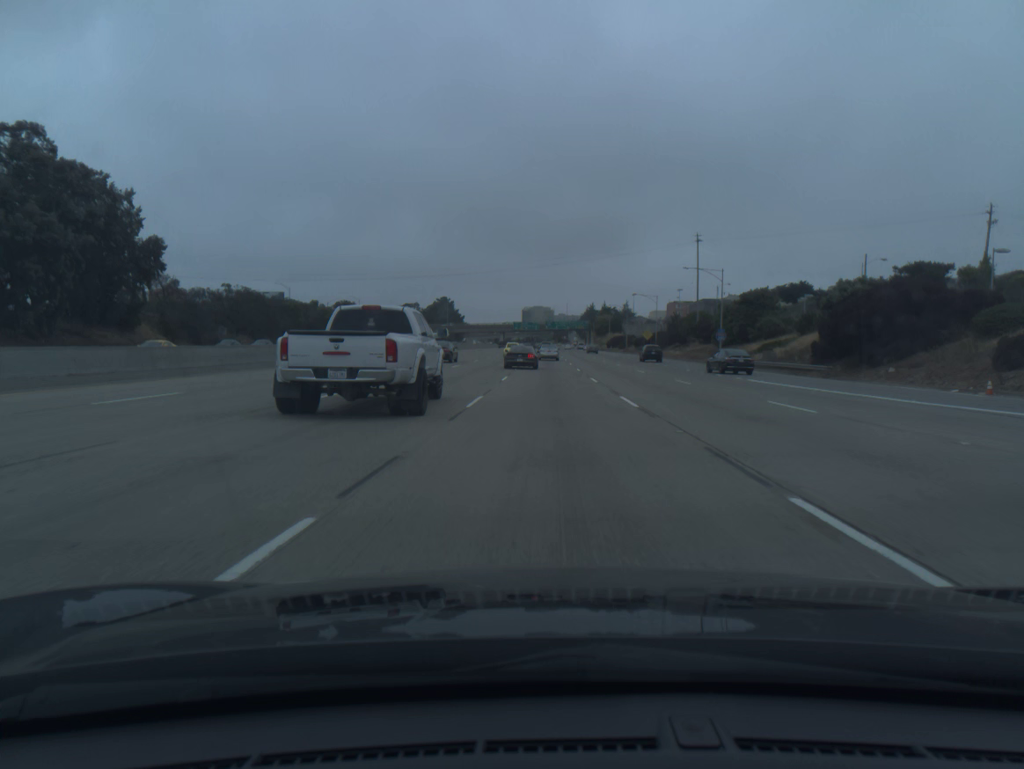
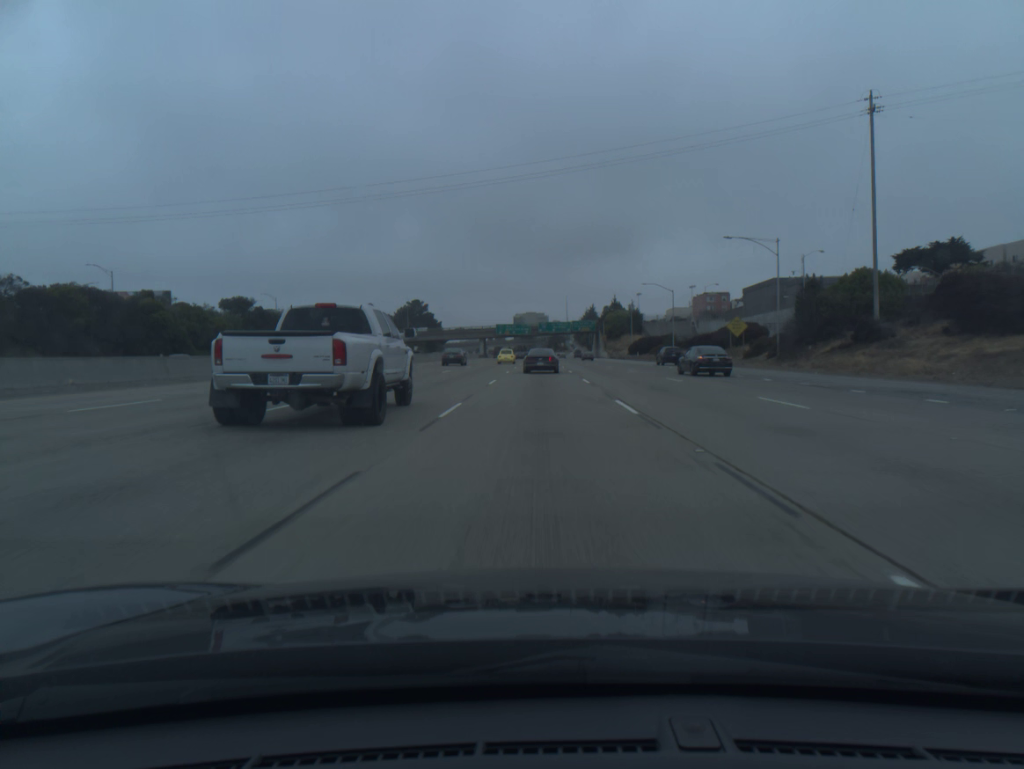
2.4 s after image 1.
(+0.4, +72.8) m; 0°
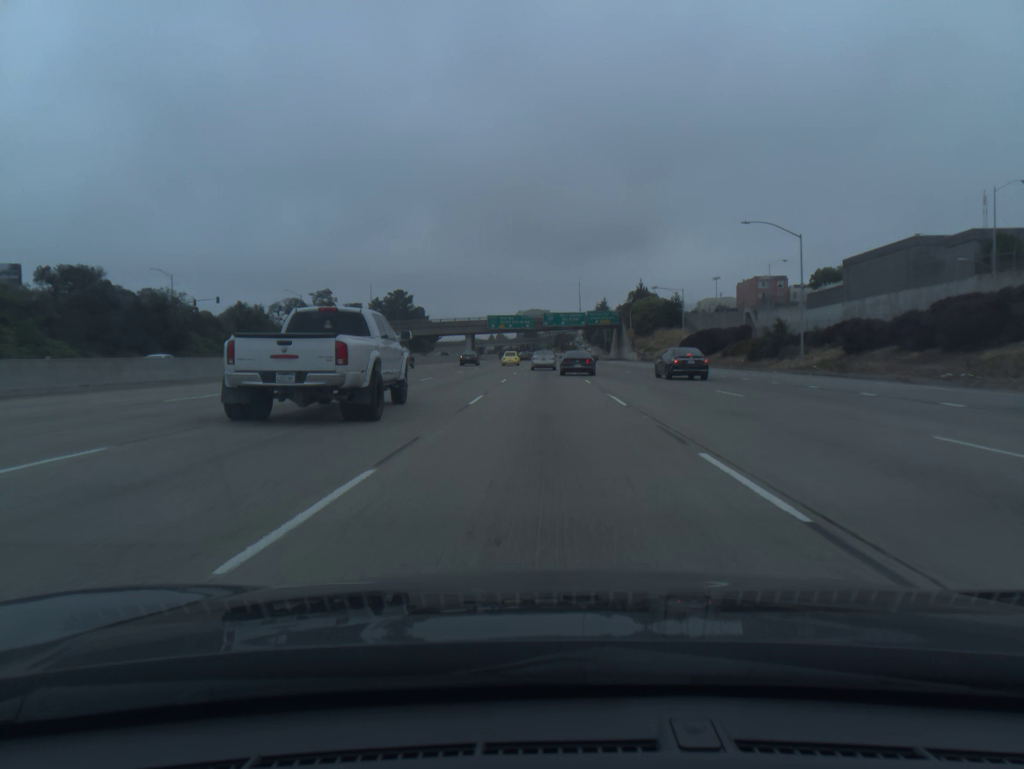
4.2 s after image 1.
(-0.2, +52.7) m; 0°
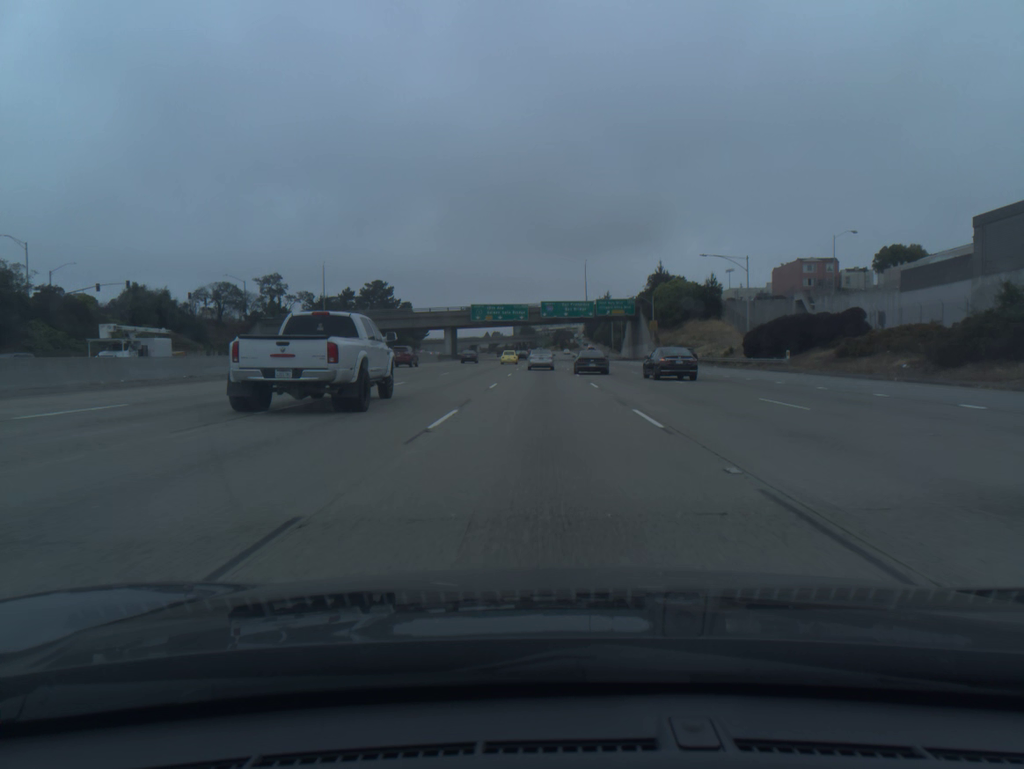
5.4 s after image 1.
(0.0, +34.3) m; 0°
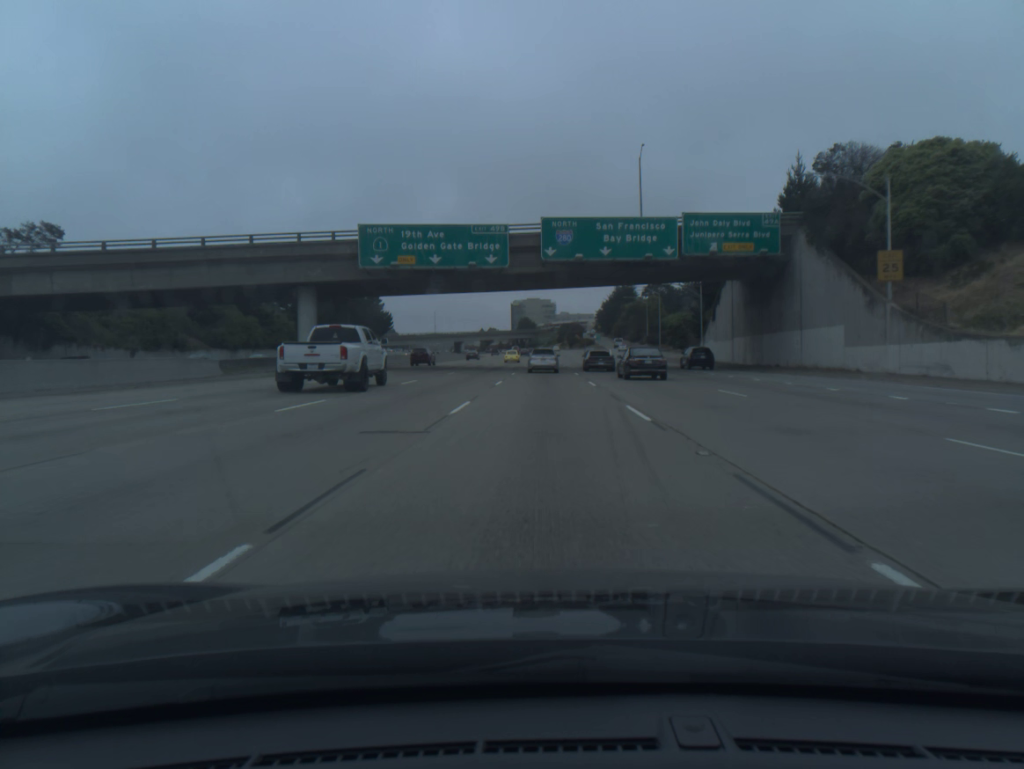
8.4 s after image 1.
(0.0, +82.8) m; 0°
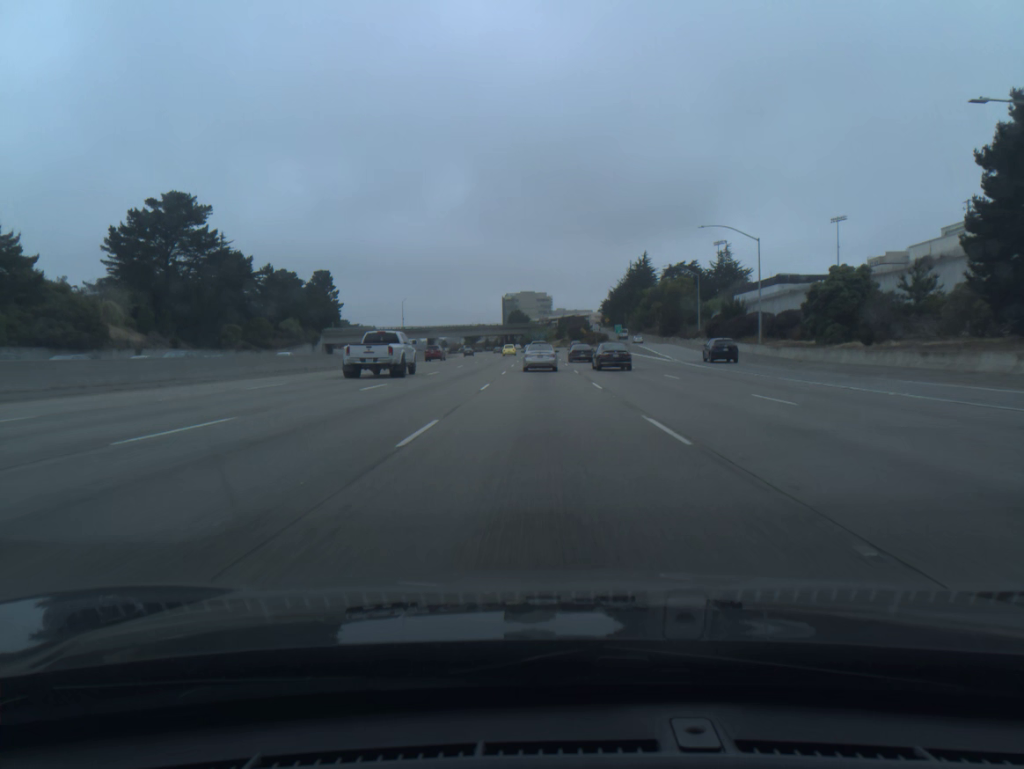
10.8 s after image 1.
(+0.2, +62.8) m; 0°
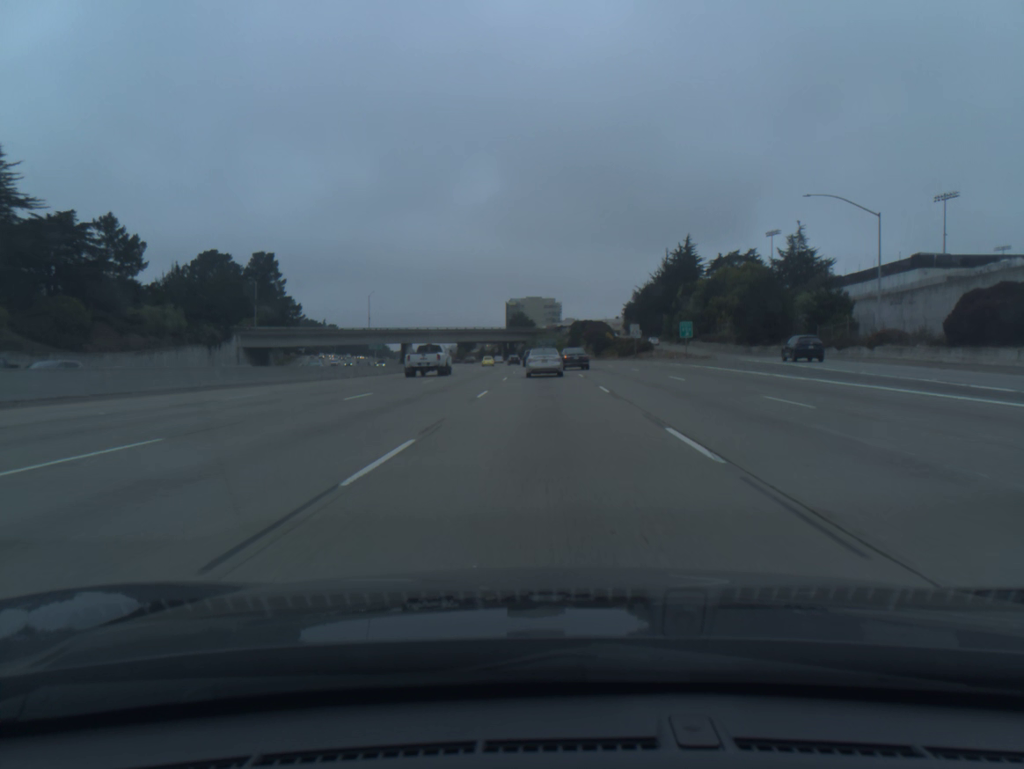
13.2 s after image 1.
(-0.2, +59.8) m; 0°
